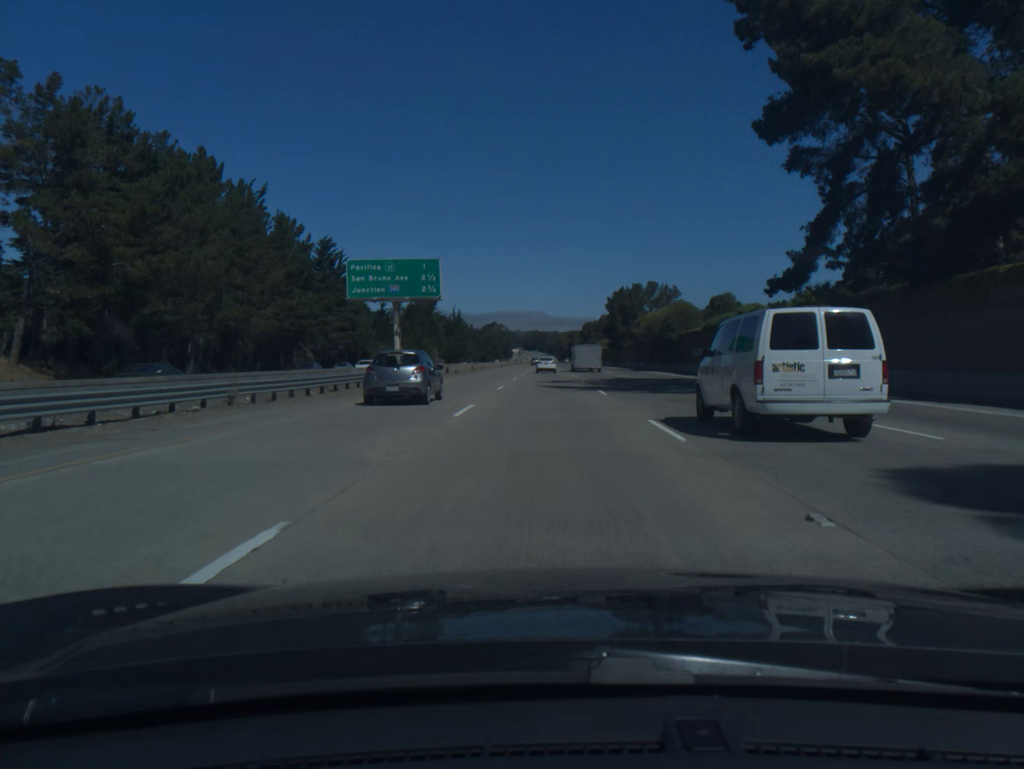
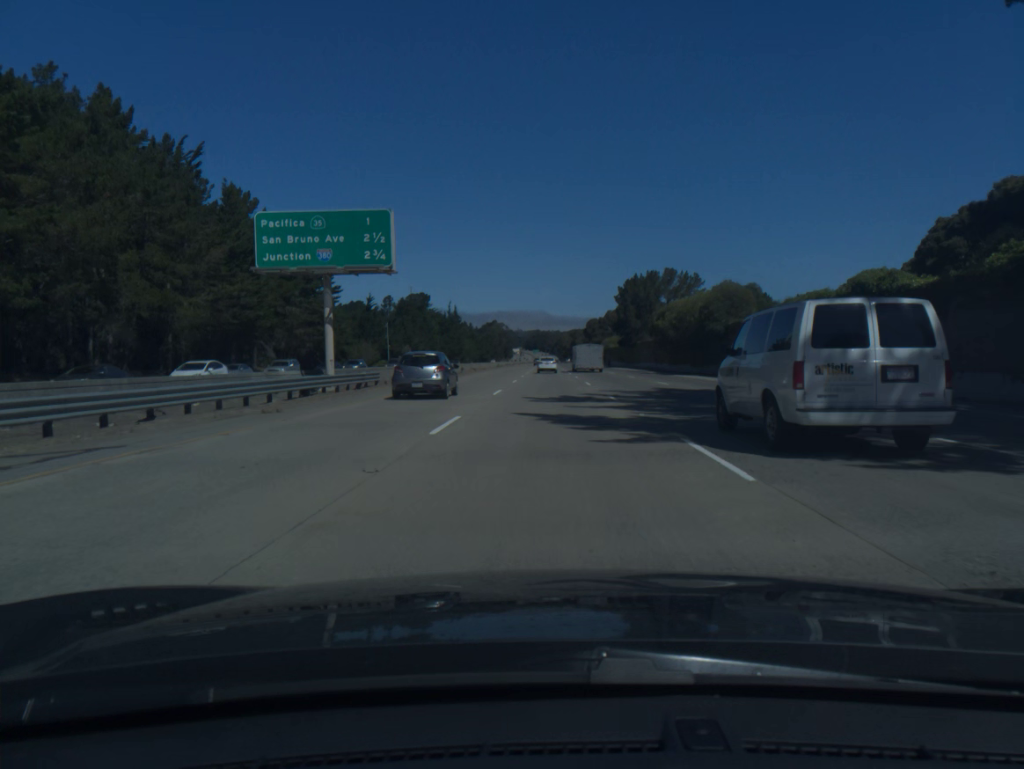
(0.0, +18.2) m; 0°
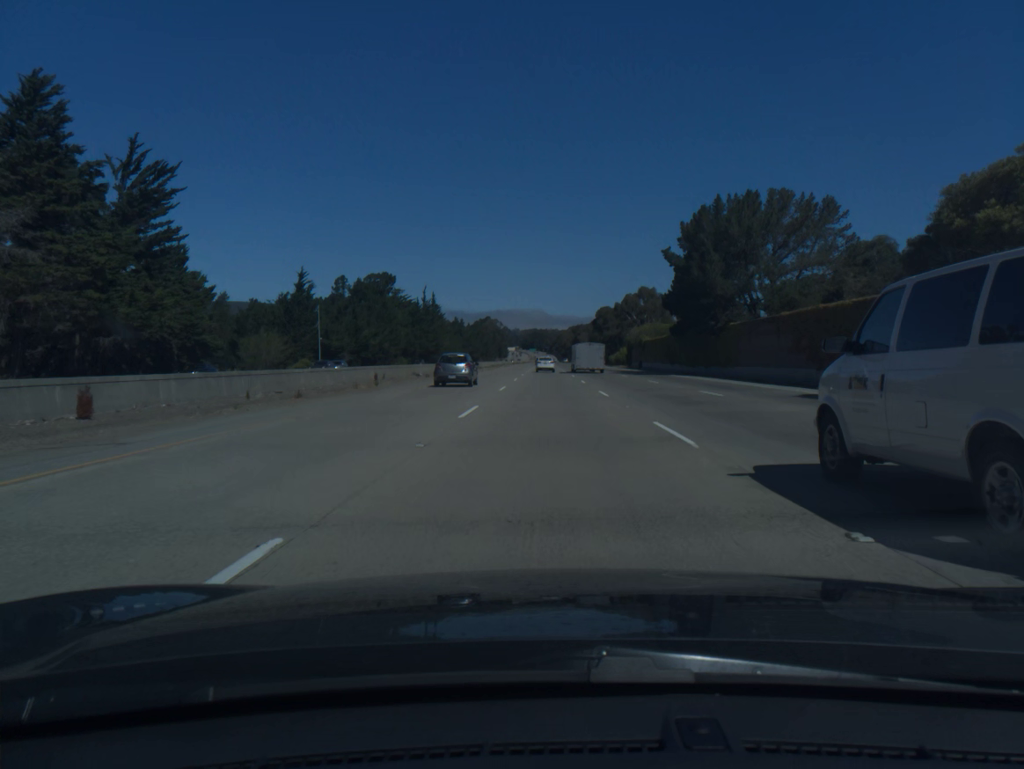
(-0.1, +55.1) m; 0°
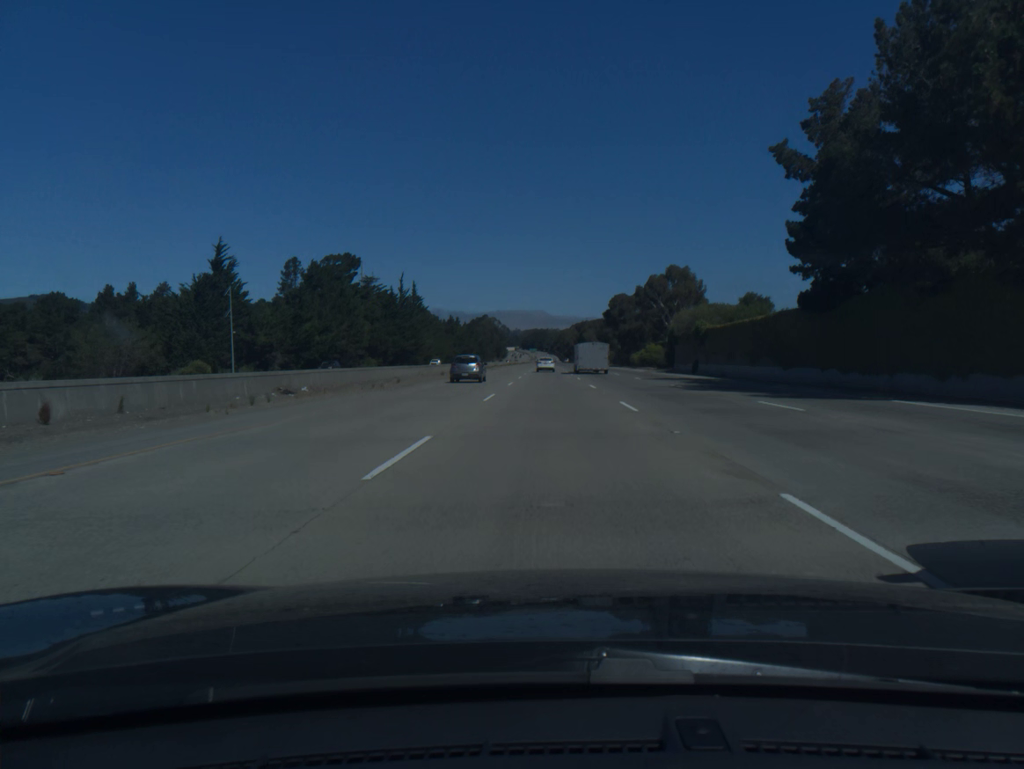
(0.0, +37.2) m; 0°
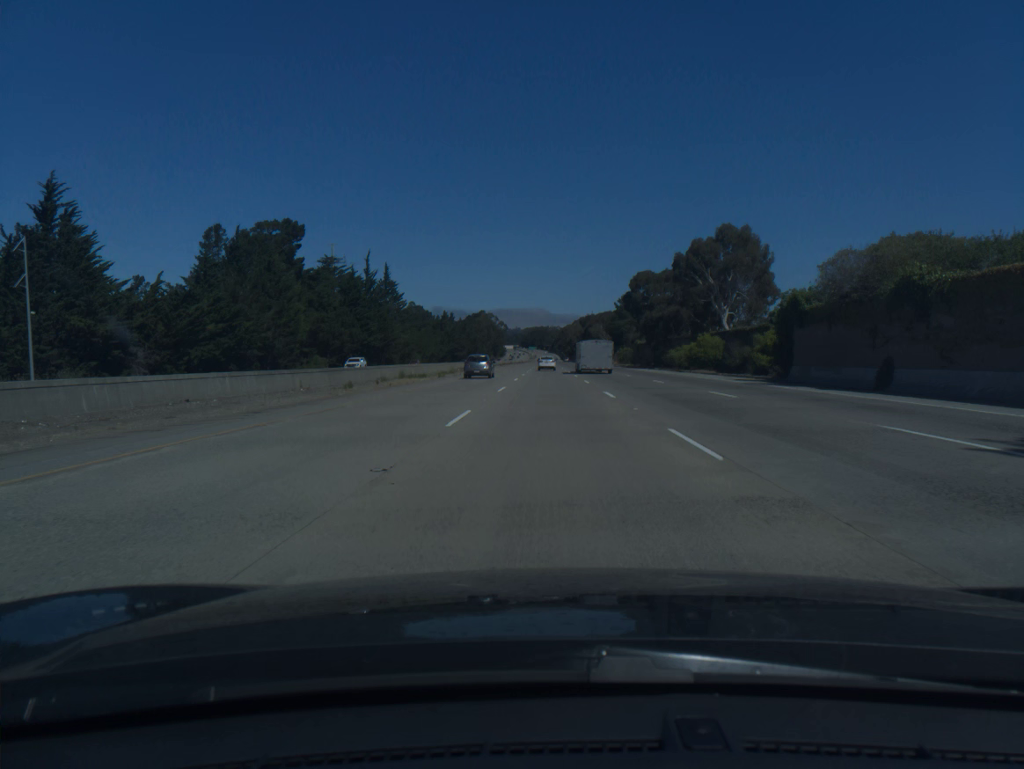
(0.0, +37.5) m; 0°
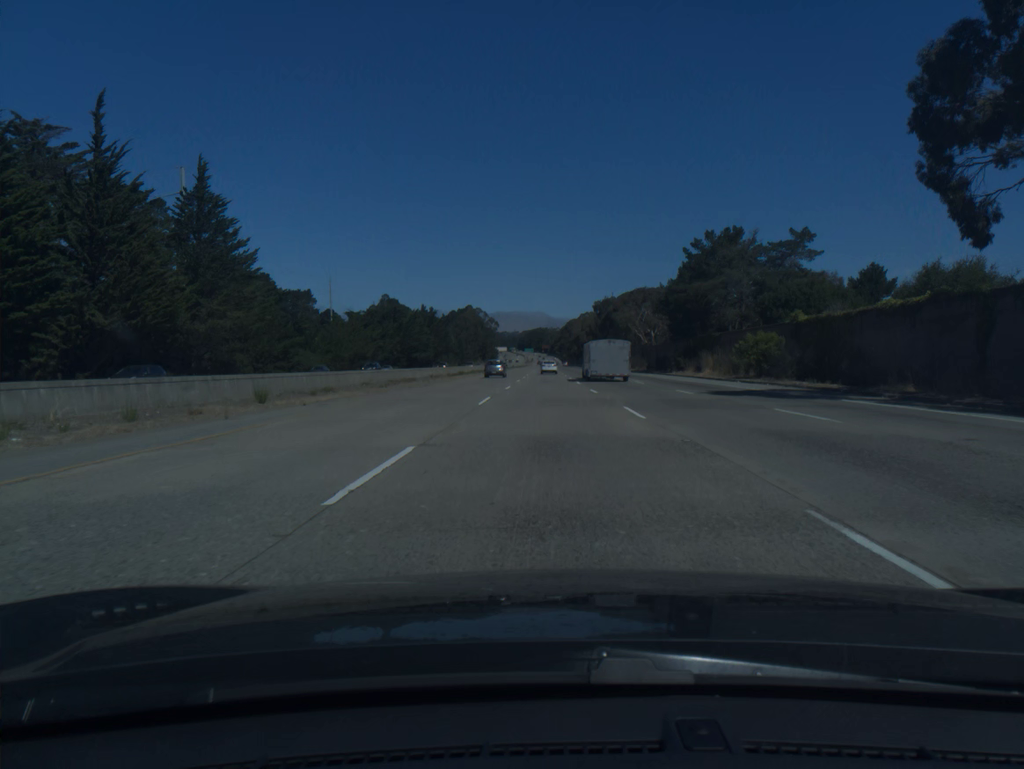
(+0.2, +95.4) m; 0°
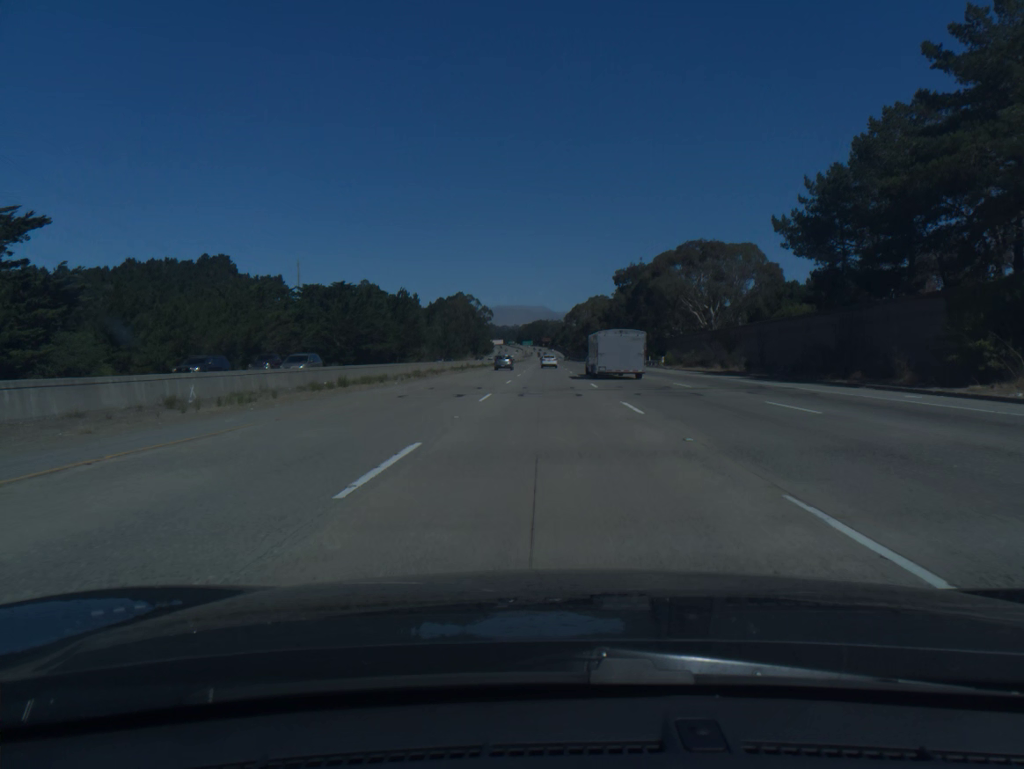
(-0.1, +58.0) m; 0°
